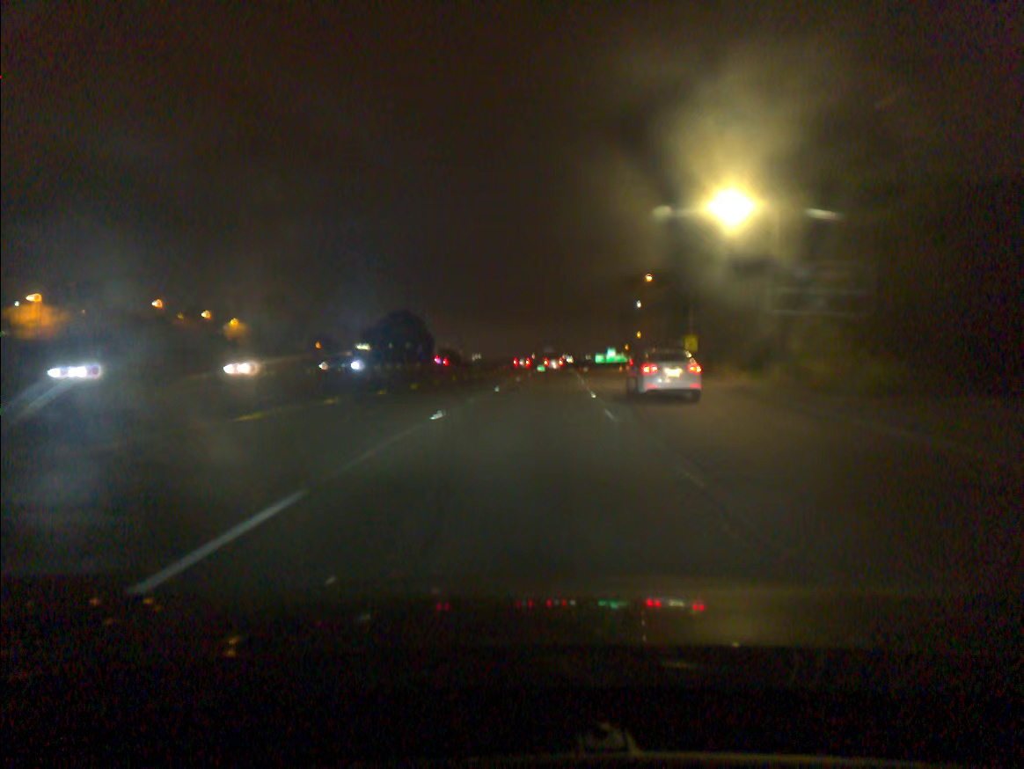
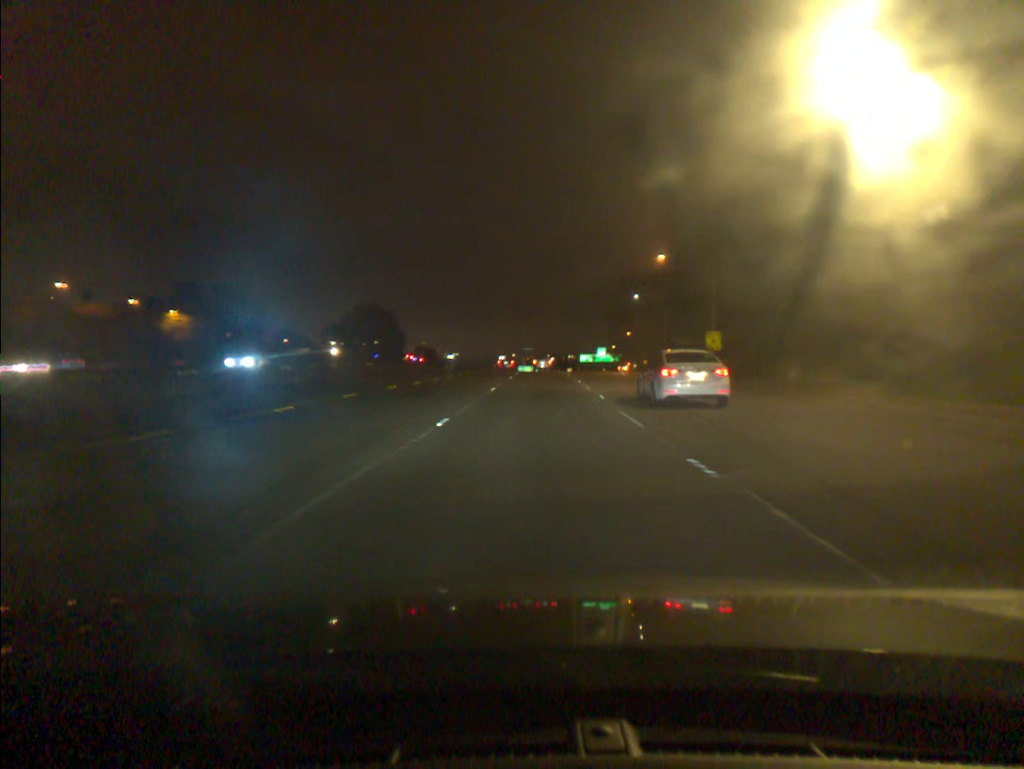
(+0.2, +16.6) m; +1°
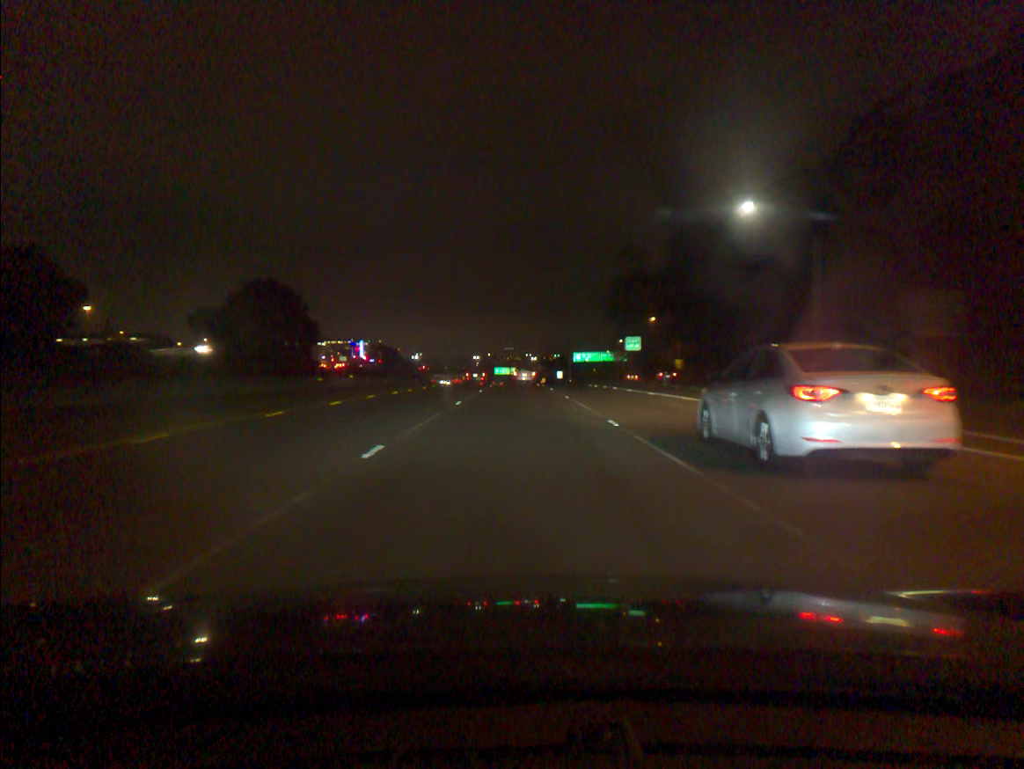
(+2.1, +65.3) m; +2°
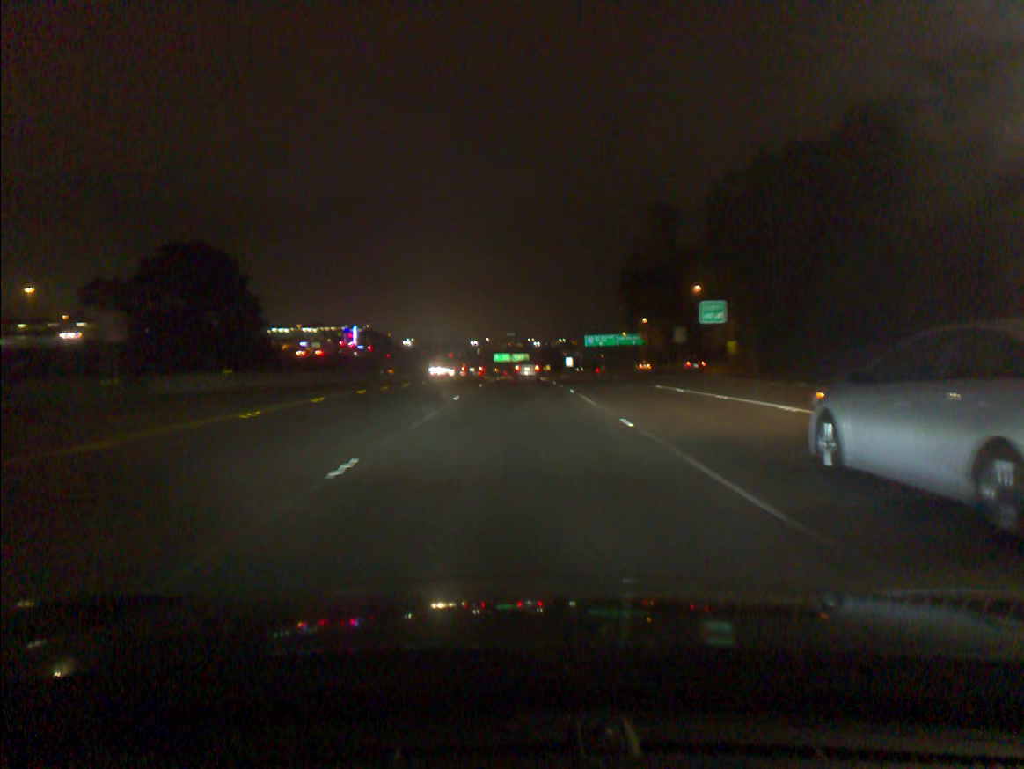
(-0.1, +31.3) m; 0°
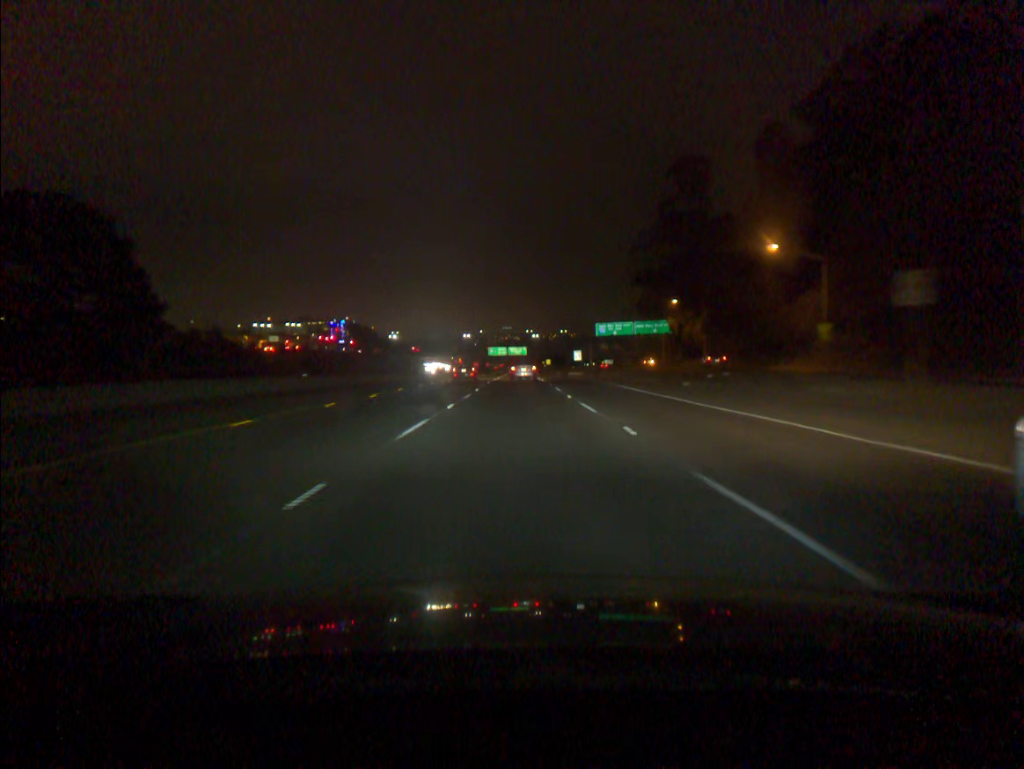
(0.0, +30.5) m; 0°
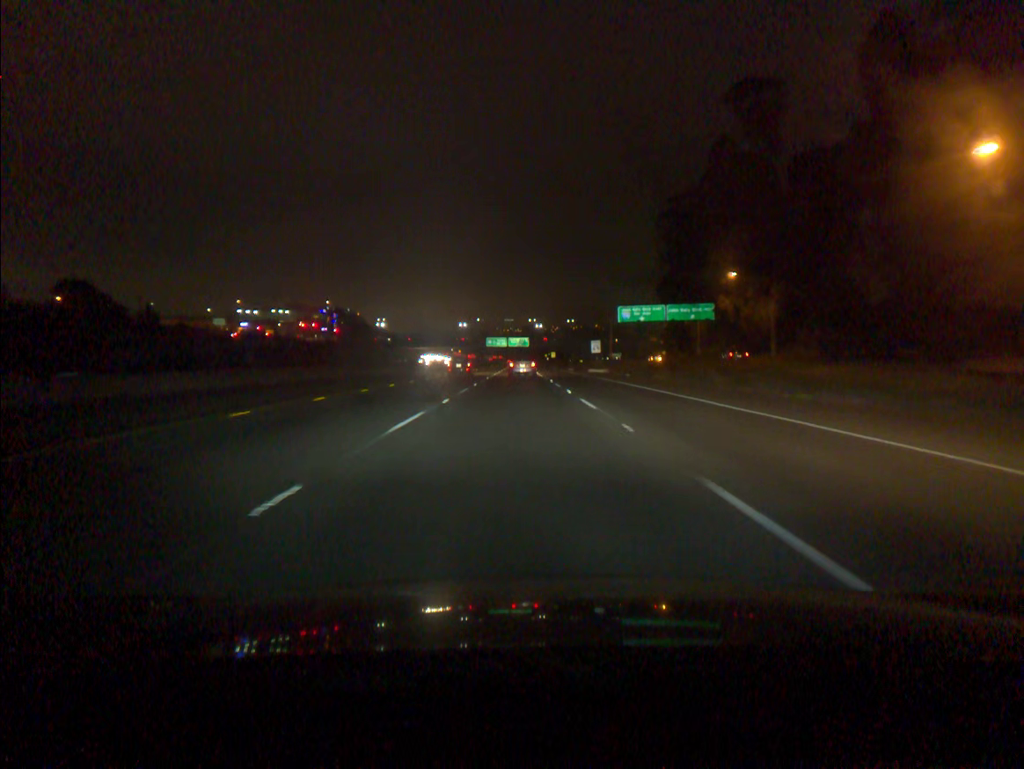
(-0.1, +30.1) m; 0°
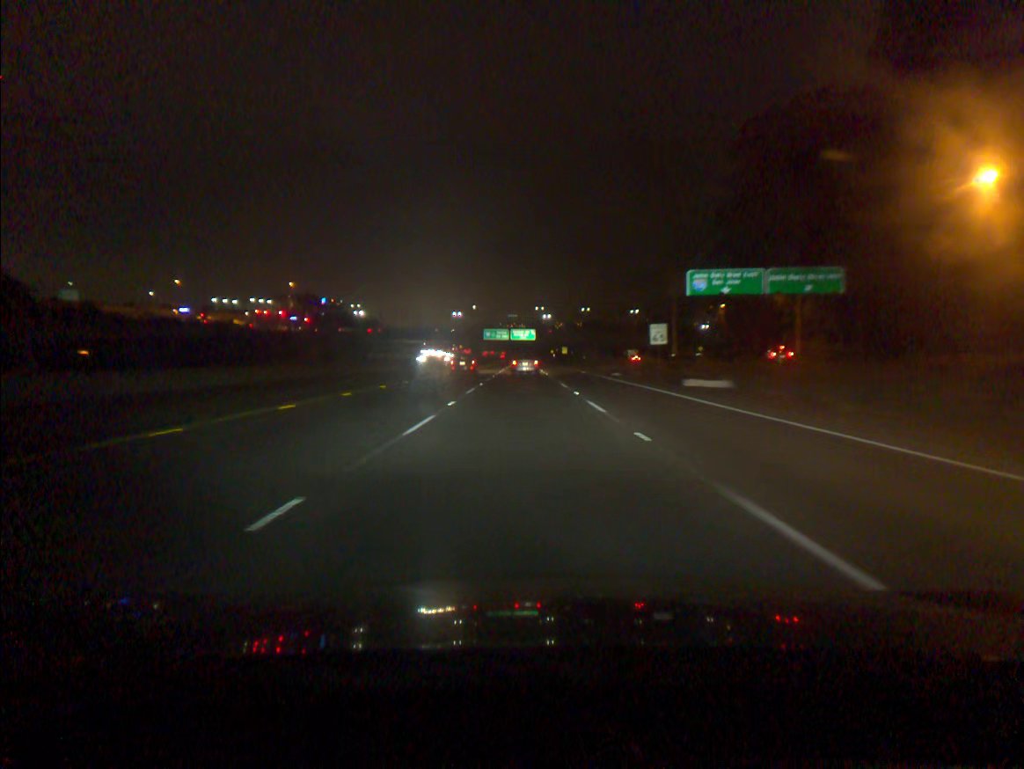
(-0.1, +44.7) m; 0°
